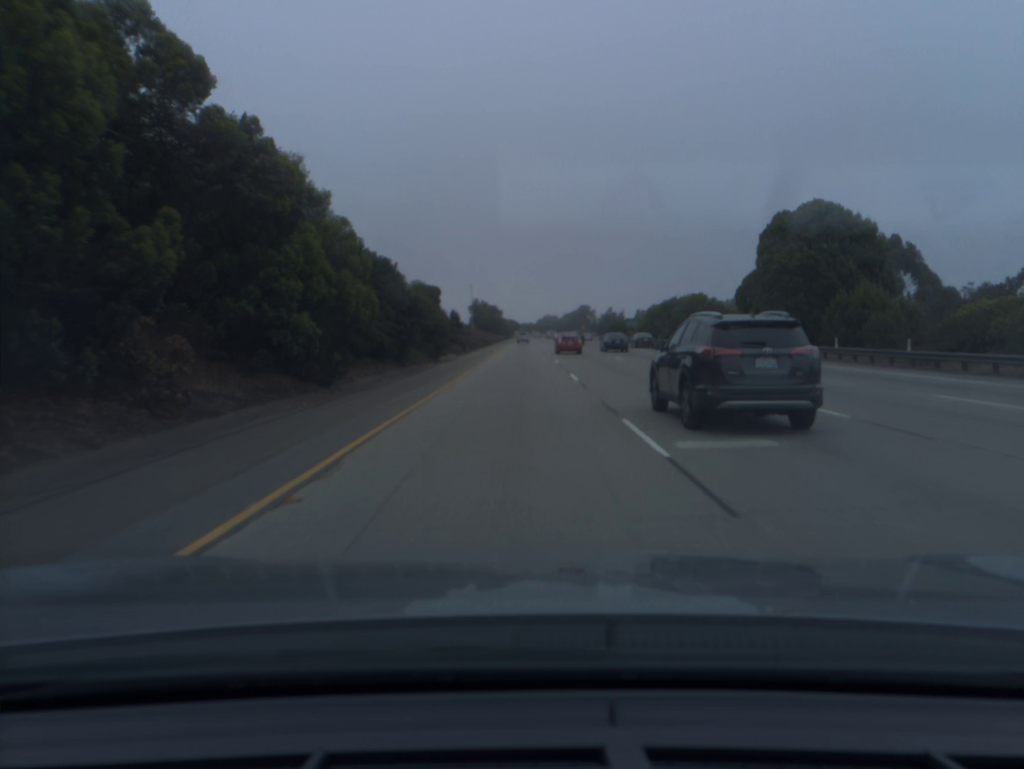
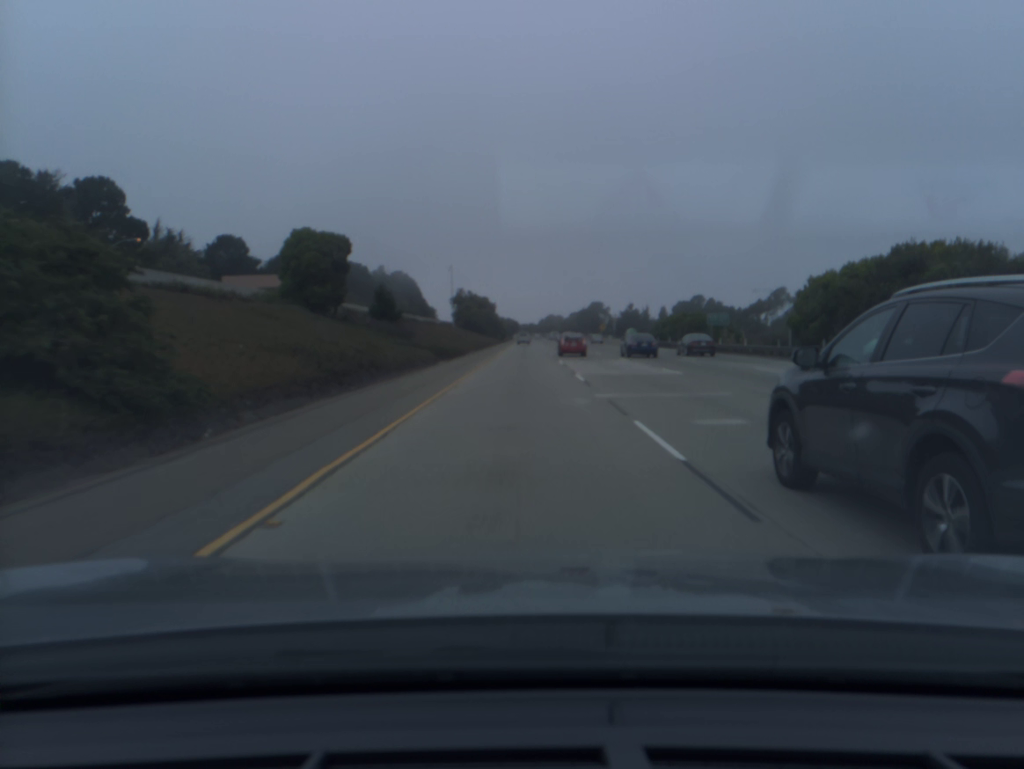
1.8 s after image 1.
(-0.1, +59.0) m; 0°
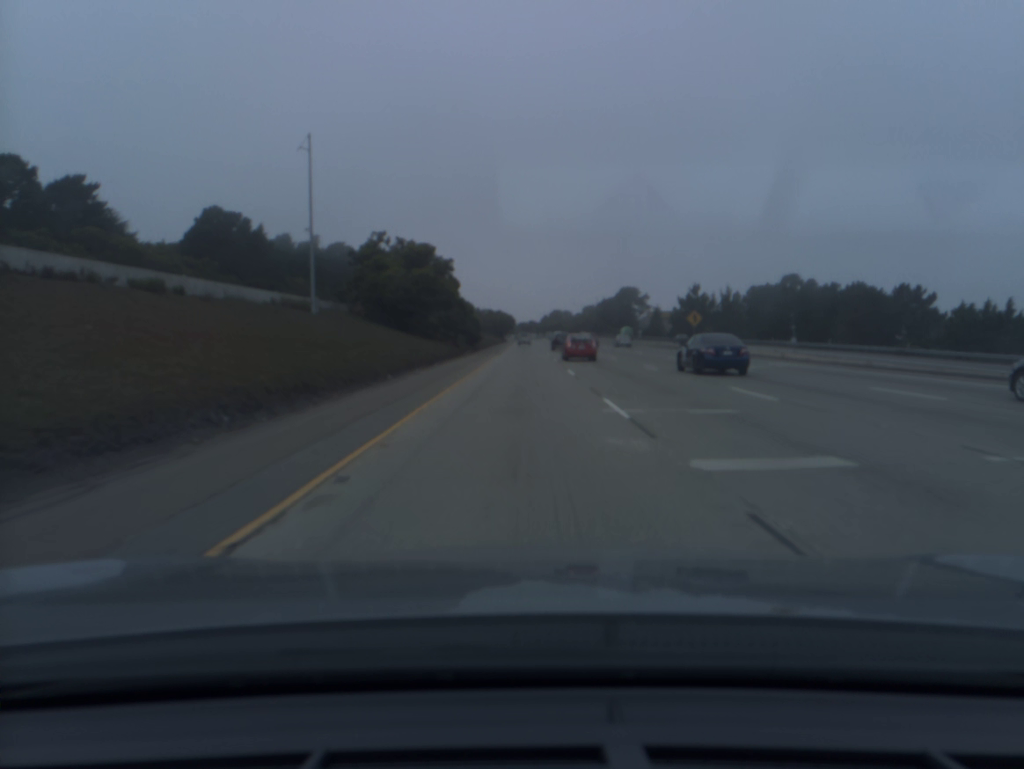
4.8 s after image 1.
(+0.1, +97.9) m; 0°
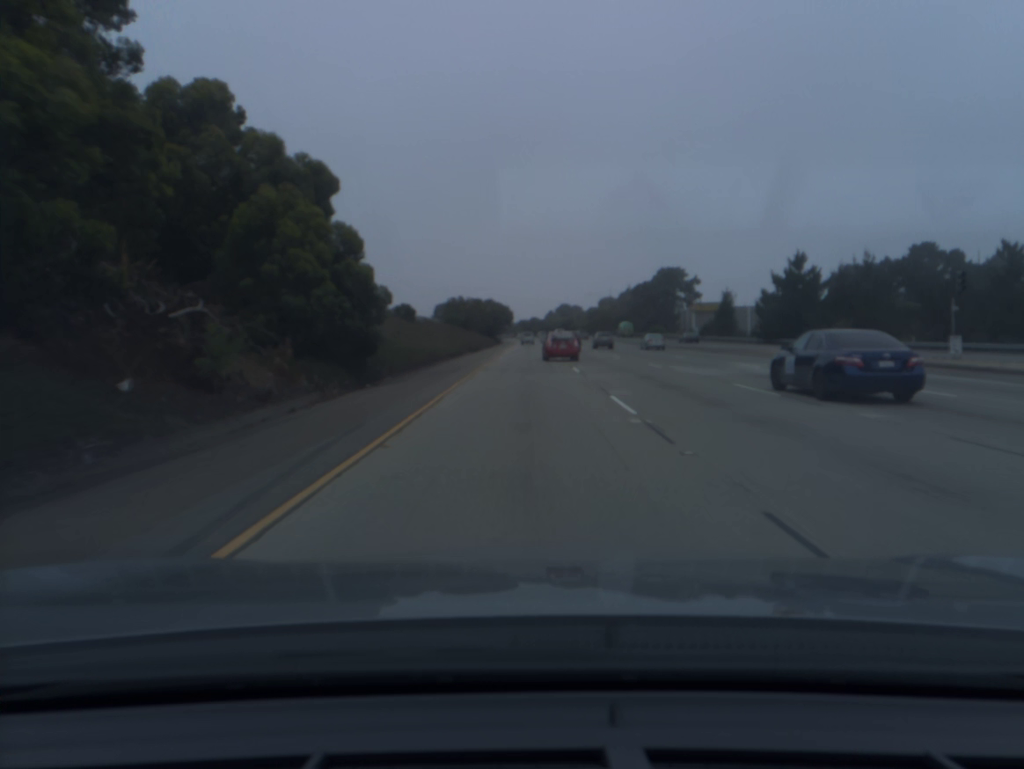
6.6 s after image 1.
(0.0, +58.4) m; 0°
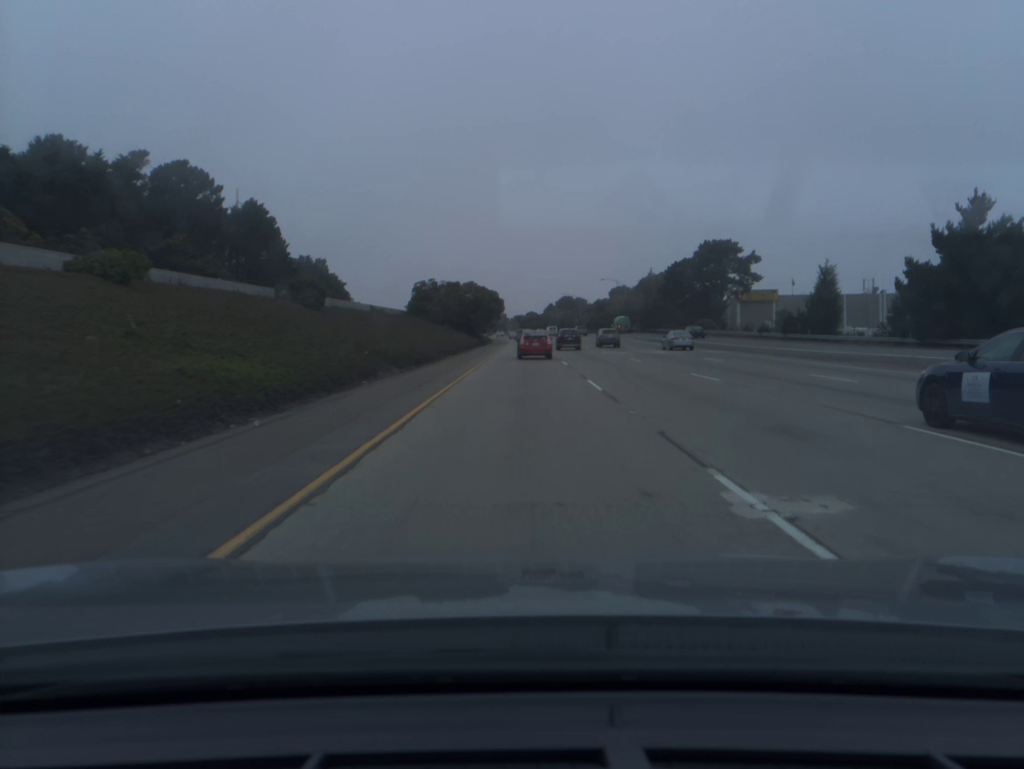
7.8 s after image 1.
(+0.1, +38.7) m; 0°
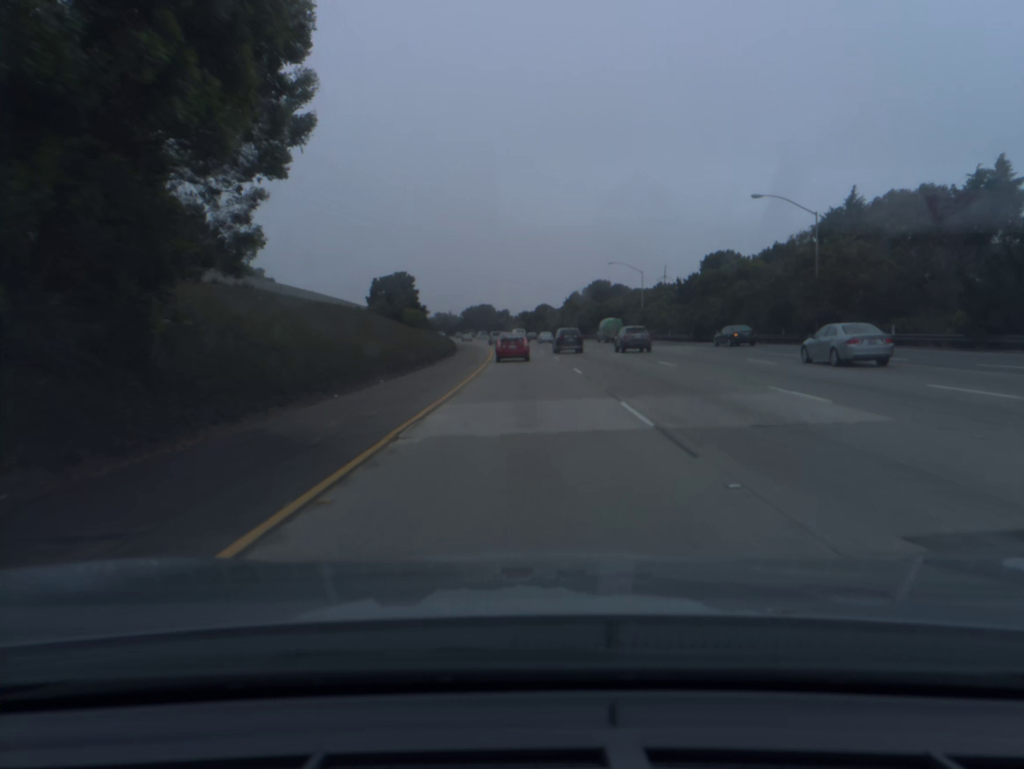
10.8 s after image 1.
(-0.4, +95.2) m; -1°
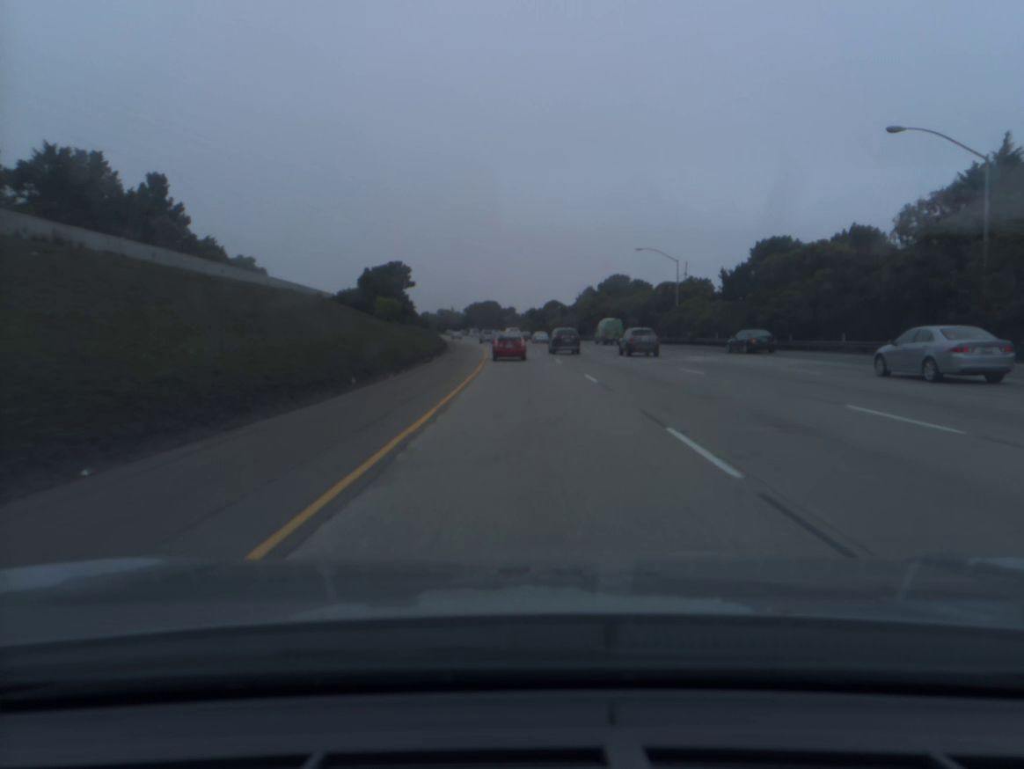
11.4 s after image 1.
(-0.1, +18.8) m; 0°
